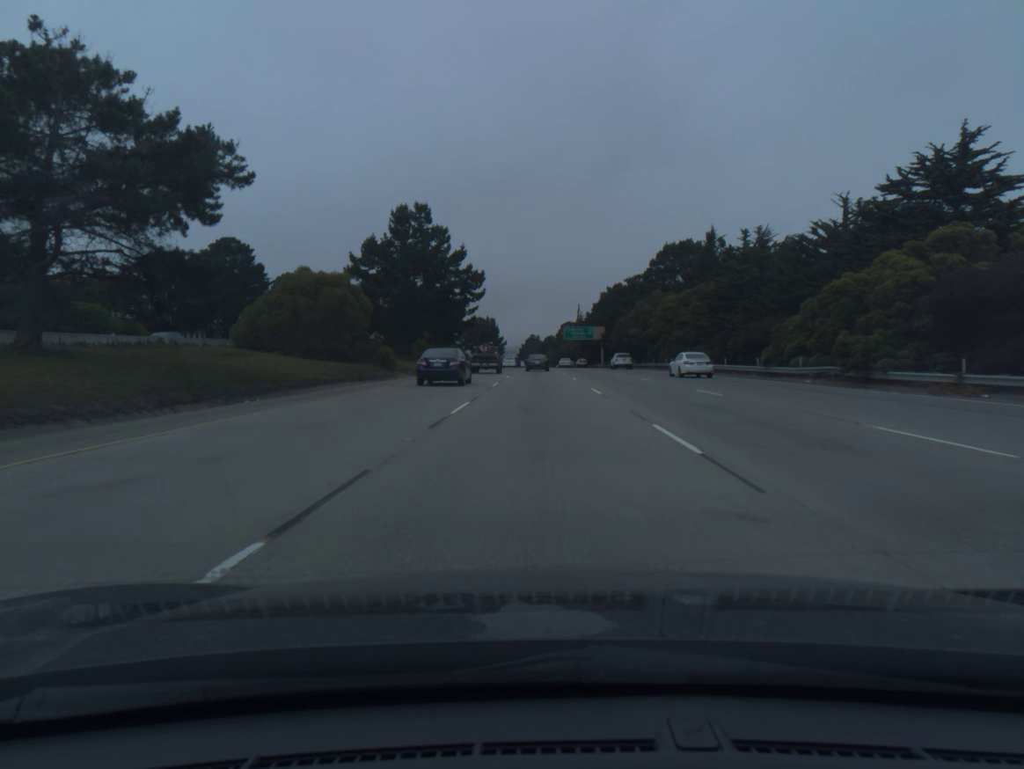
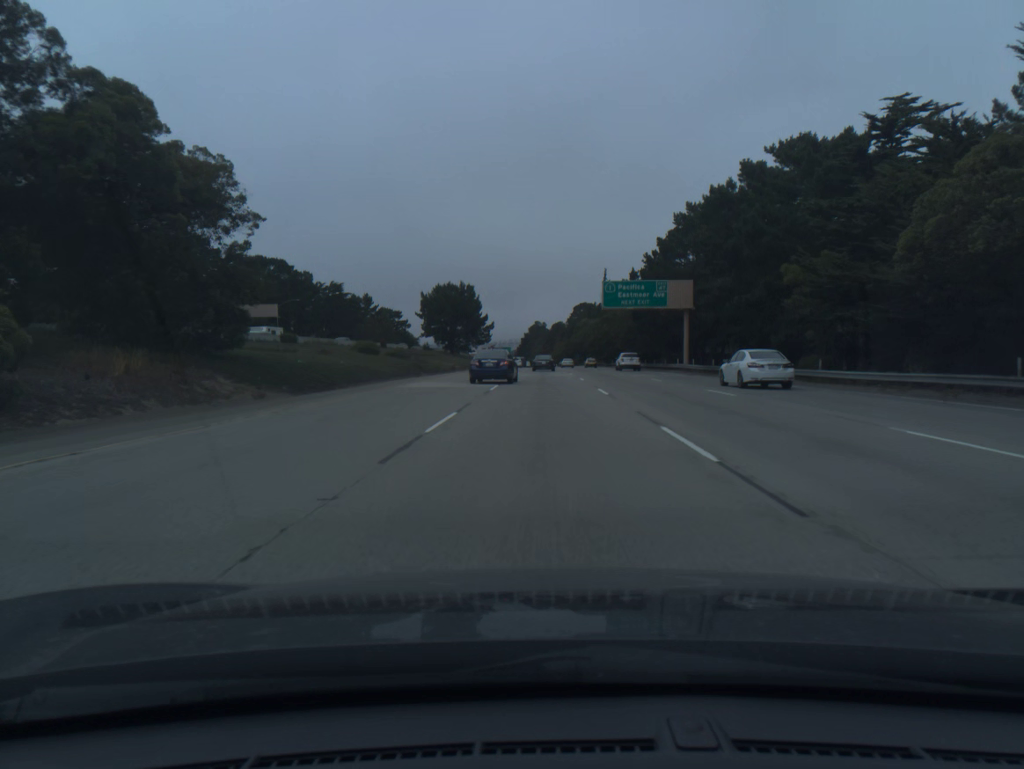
(-0.4, +88.4) m; 0°
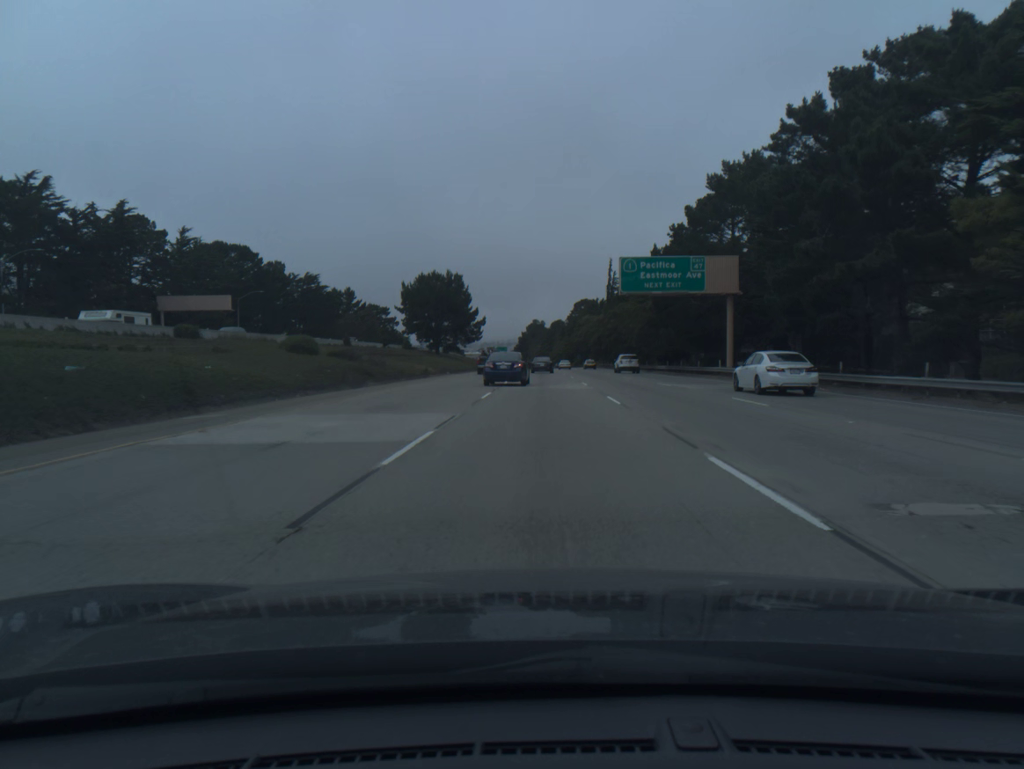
(0.0, +17.8) m; 0°
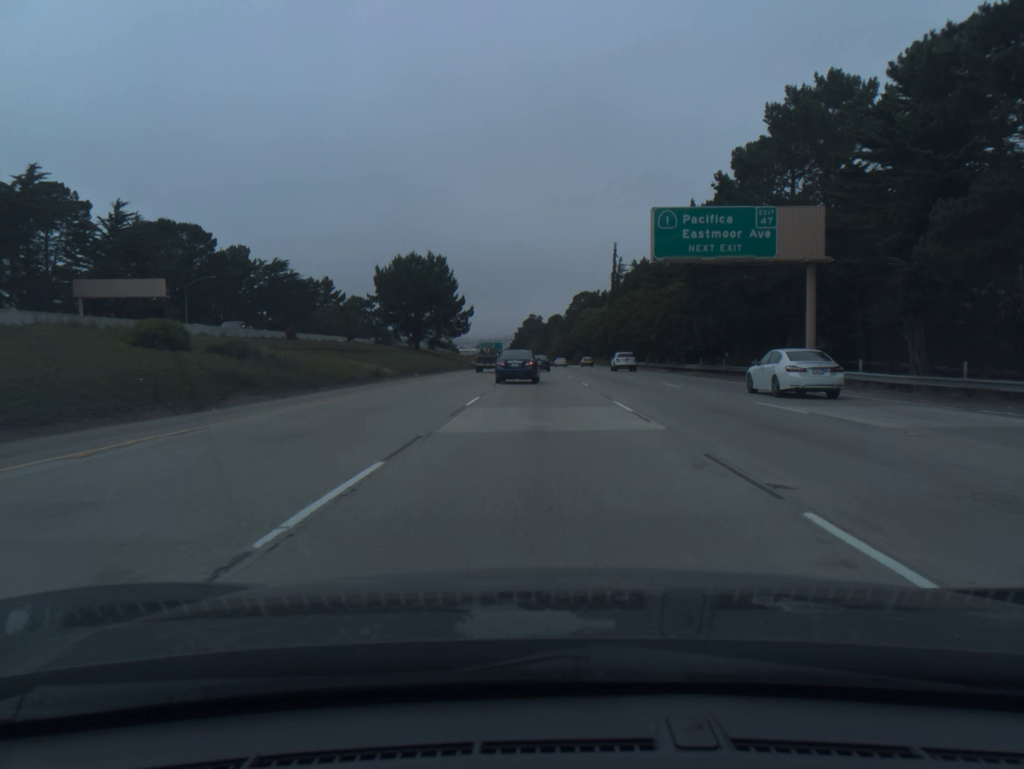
(0.0, +17.9) m; 0°
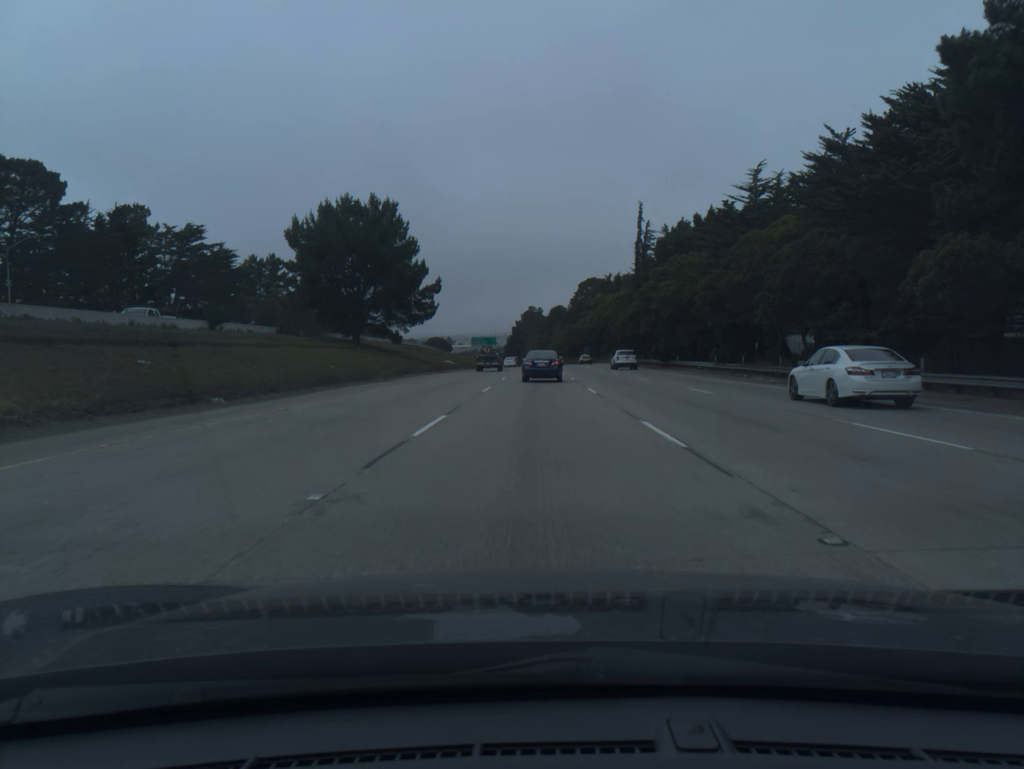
(0.0, +35.8) m; 0°
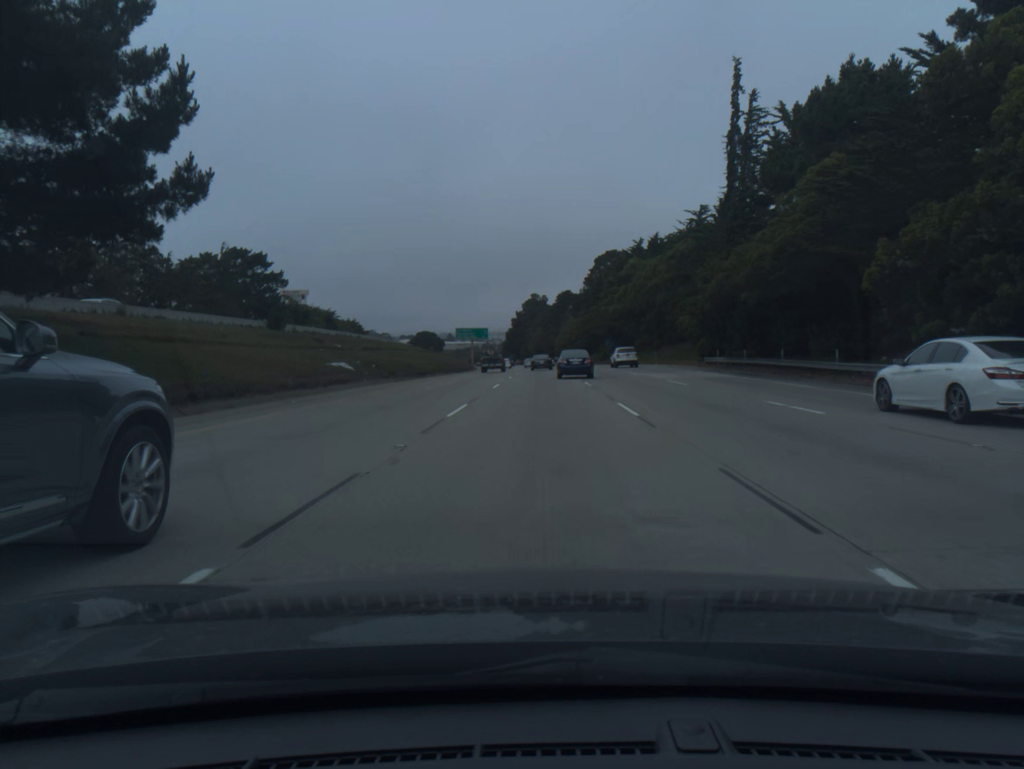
(-0.2, +53.3) m; 0°
